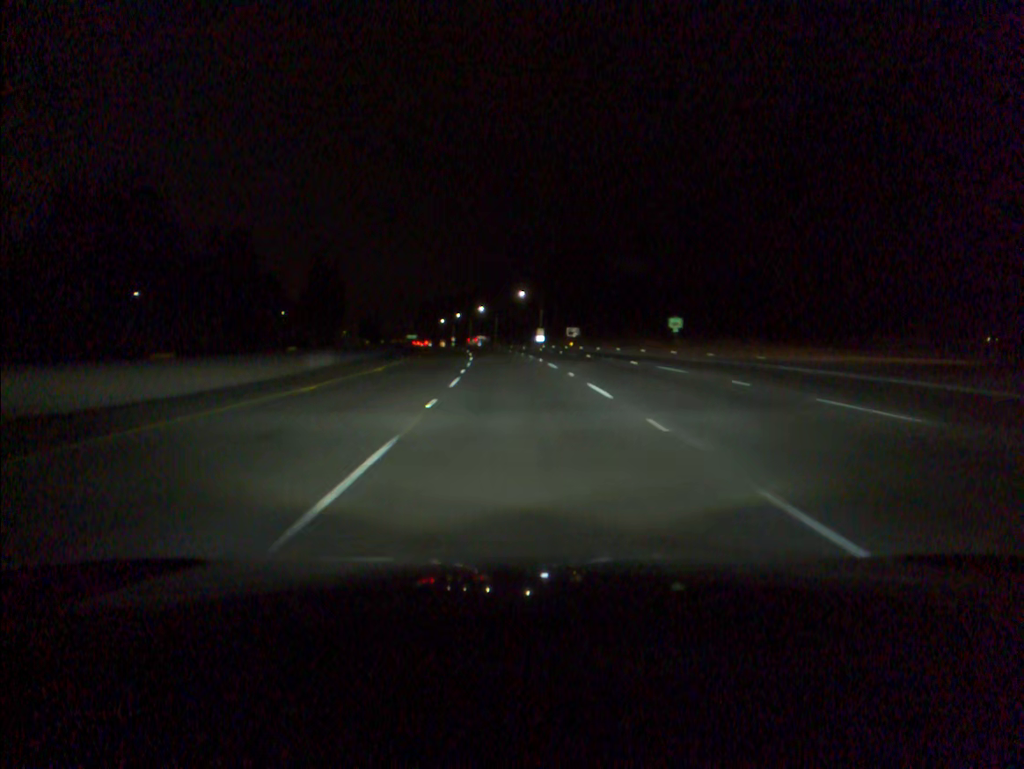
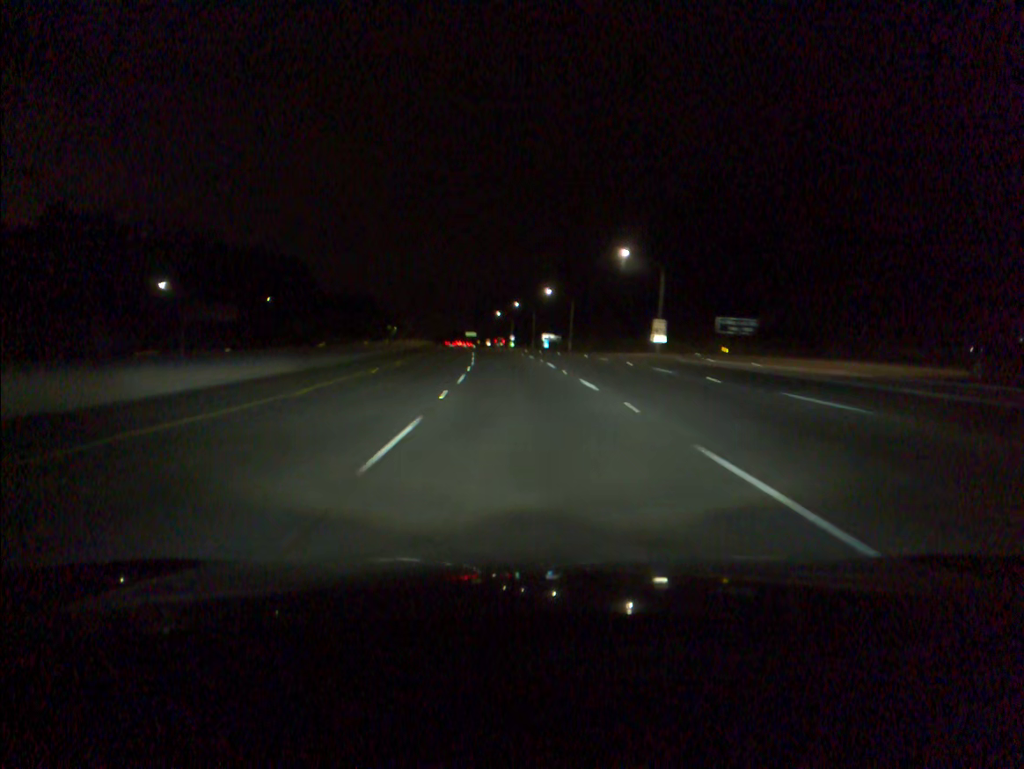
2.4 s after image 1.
(-3.1, +70.1) m; -5°
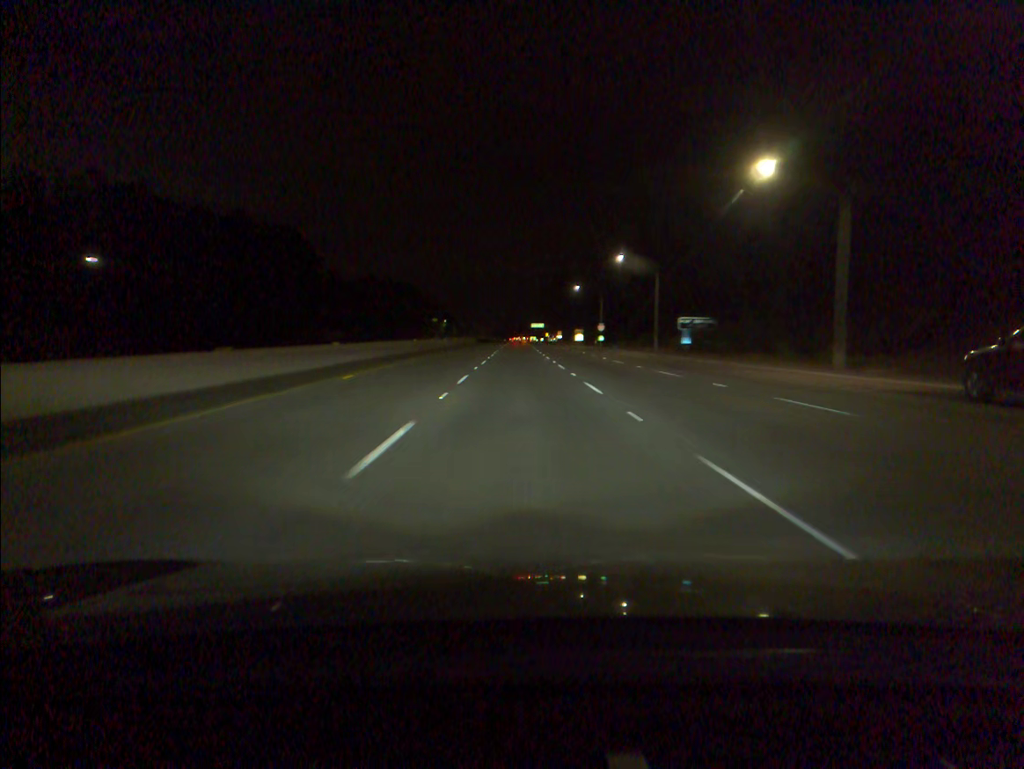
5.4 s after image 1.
(-4.4, +87.7) m; -5°
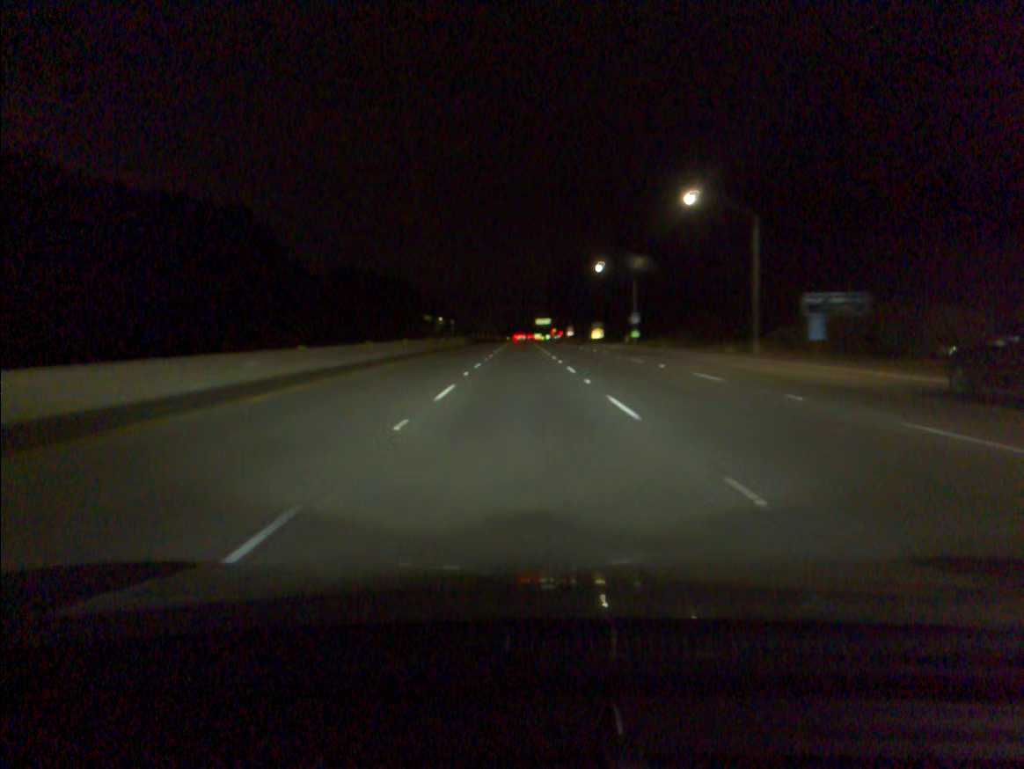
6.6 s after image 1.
(-0.2, +35.2) m; 0°
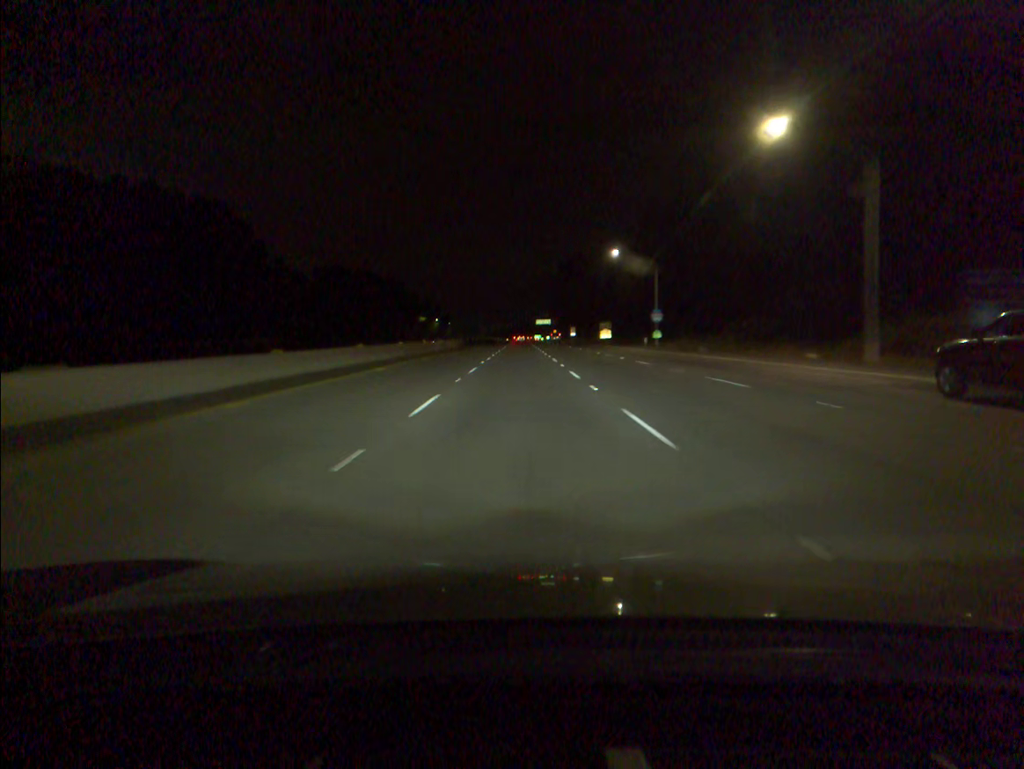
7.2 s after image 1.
(0.0, +17.6) m; 0°
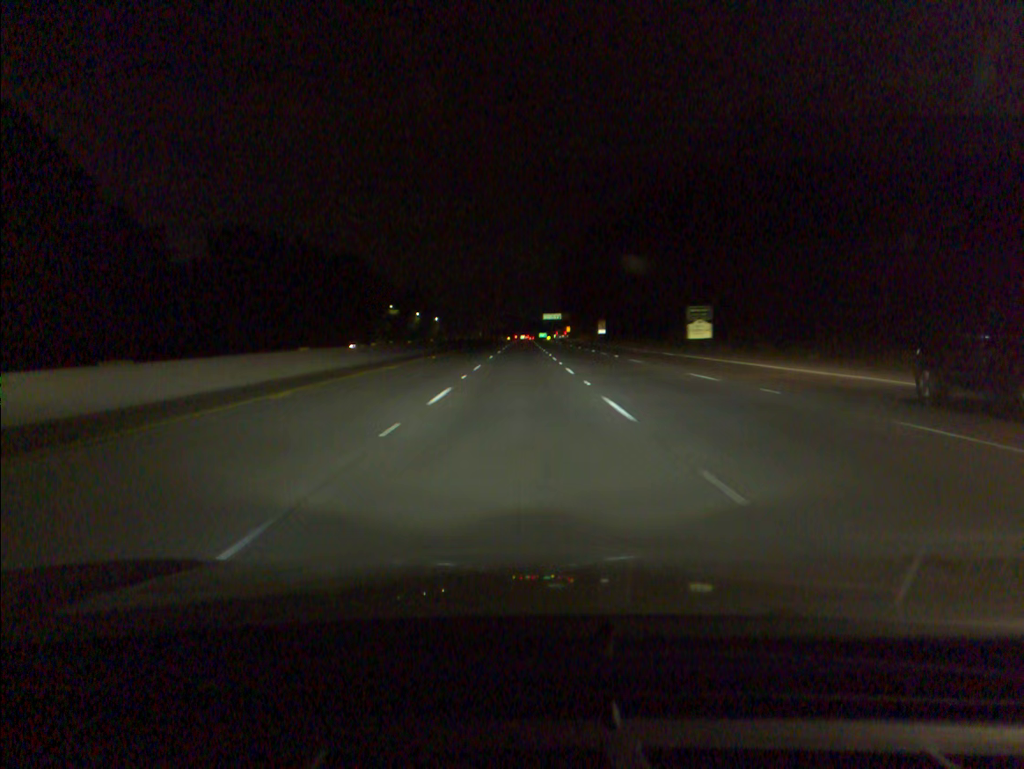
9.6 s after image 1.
(-0.1, +70.3) m; 0°
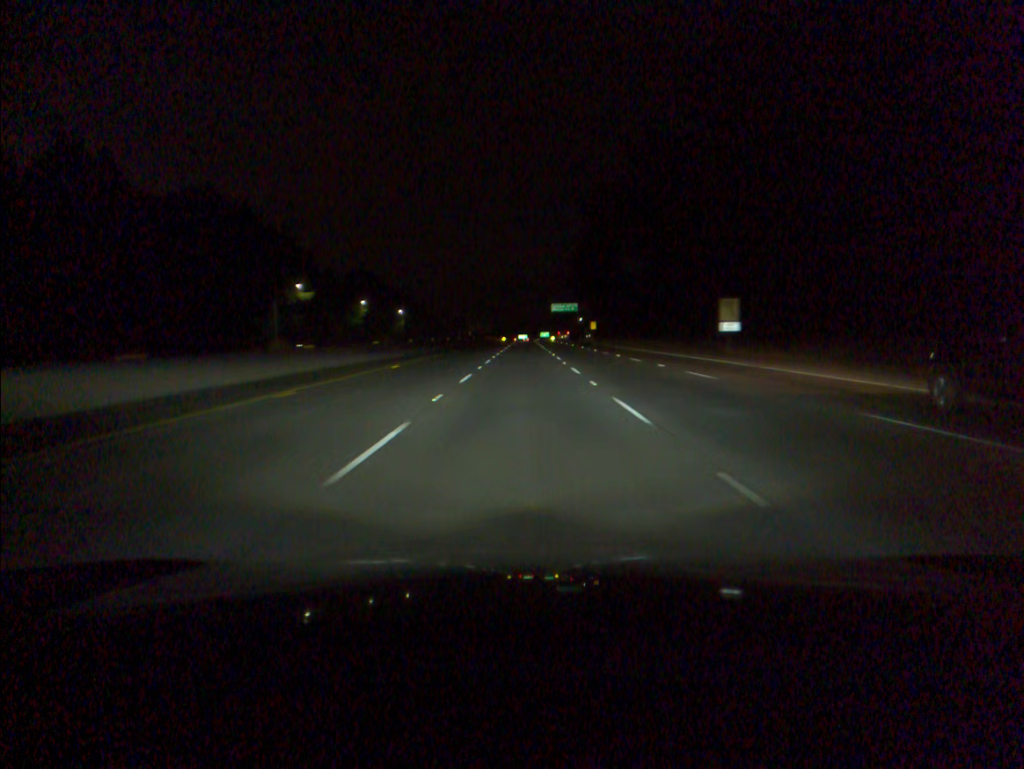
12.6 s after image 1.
(0.0, +87.7) m; 0°
